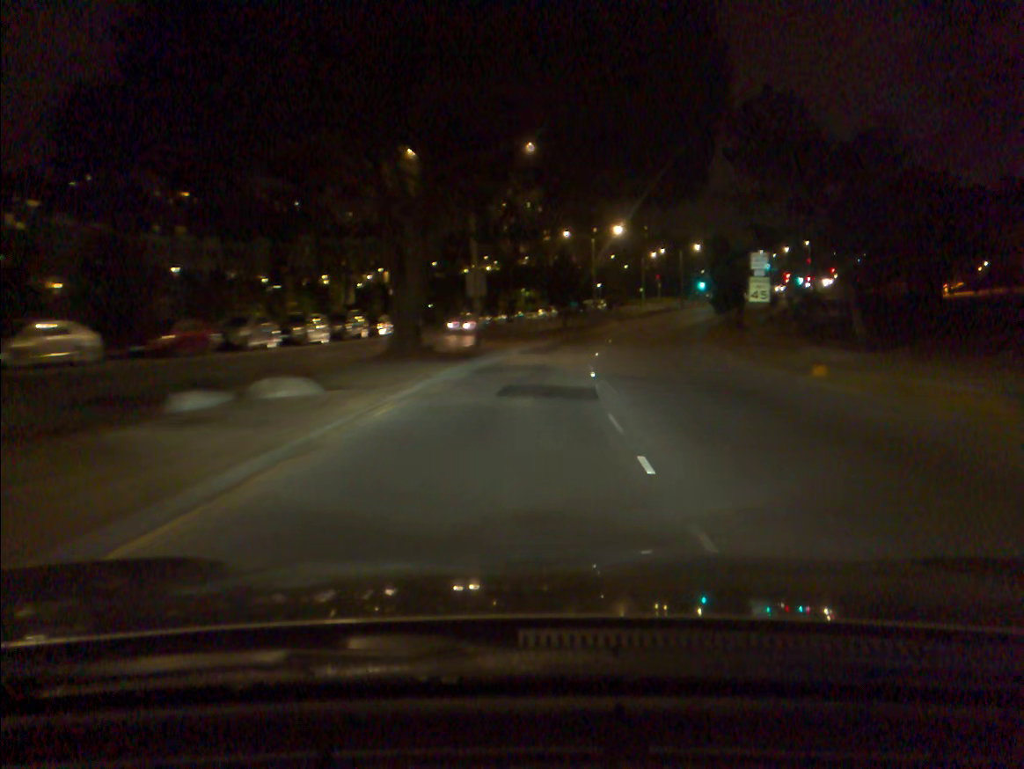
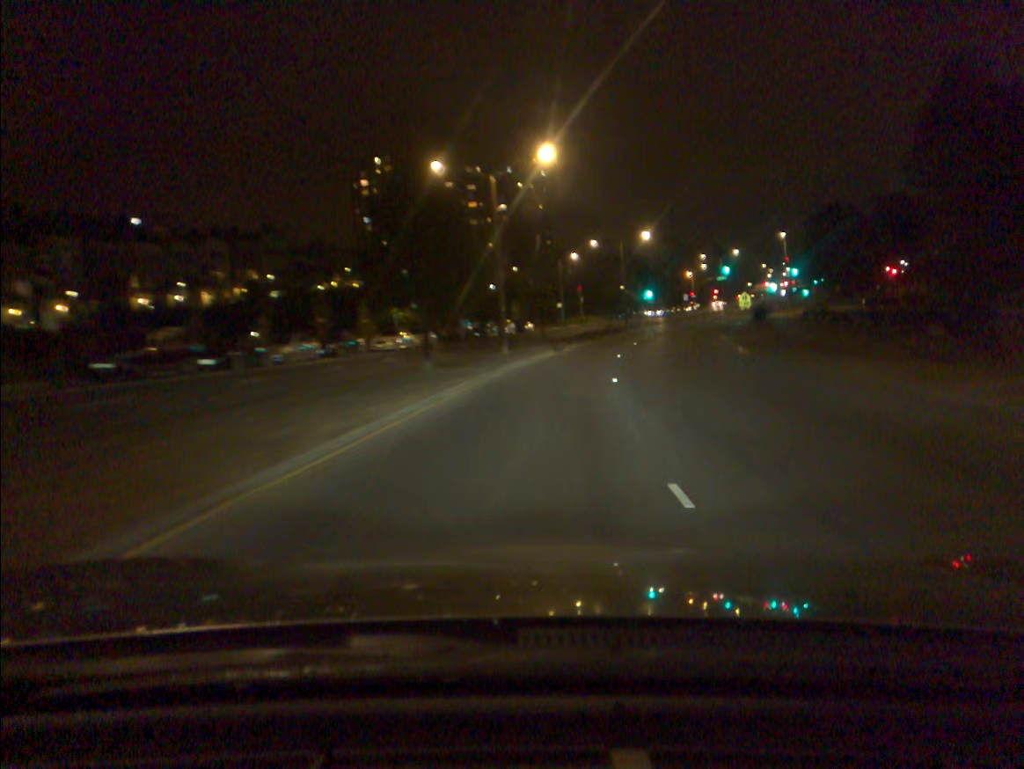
(+2.9, +44.4) m; +7°
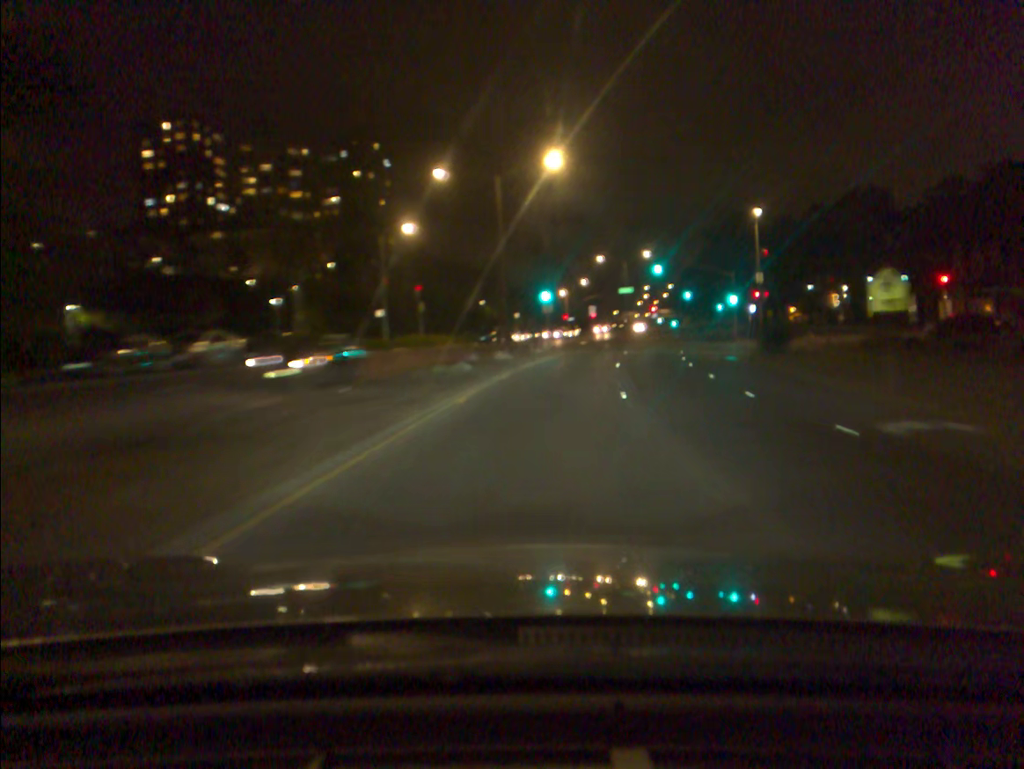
(+4.1, +46.1) m; +11°
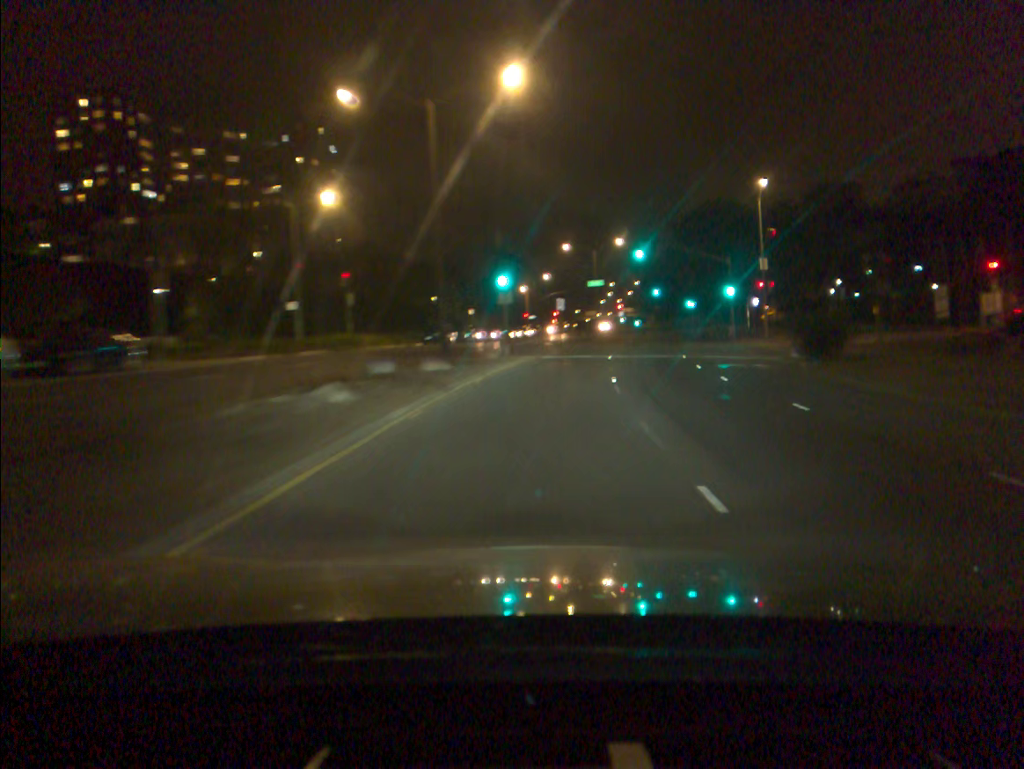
(+0.3, +11.9) m; +3°
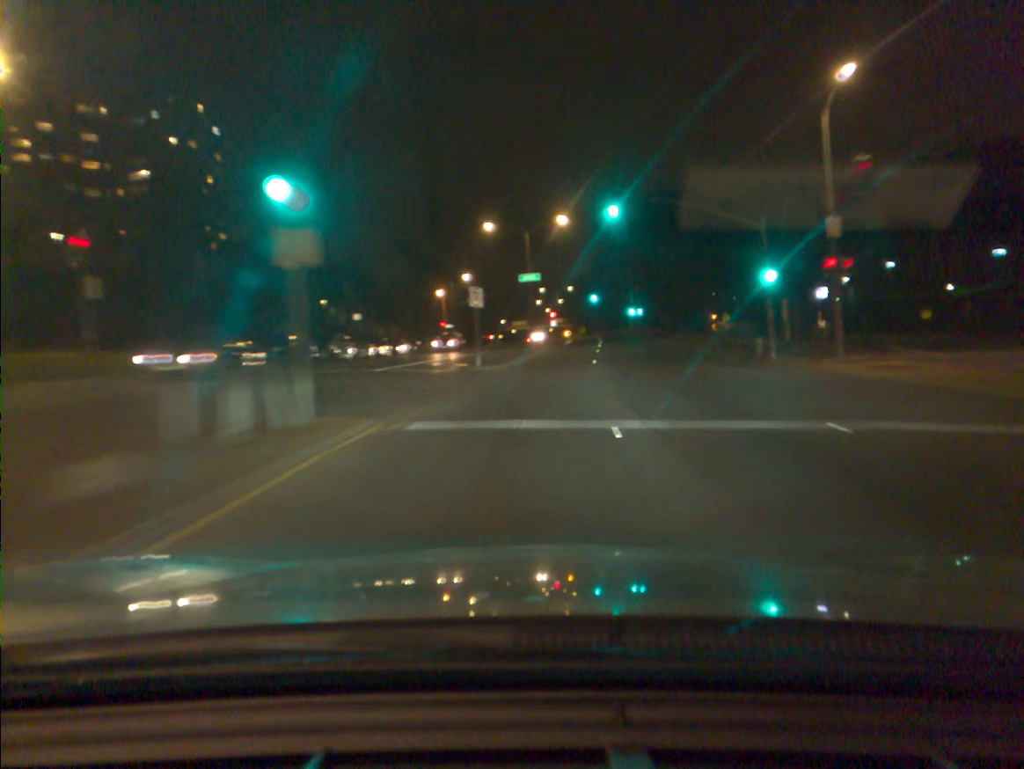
(+1.2, +23.8) m; +5°
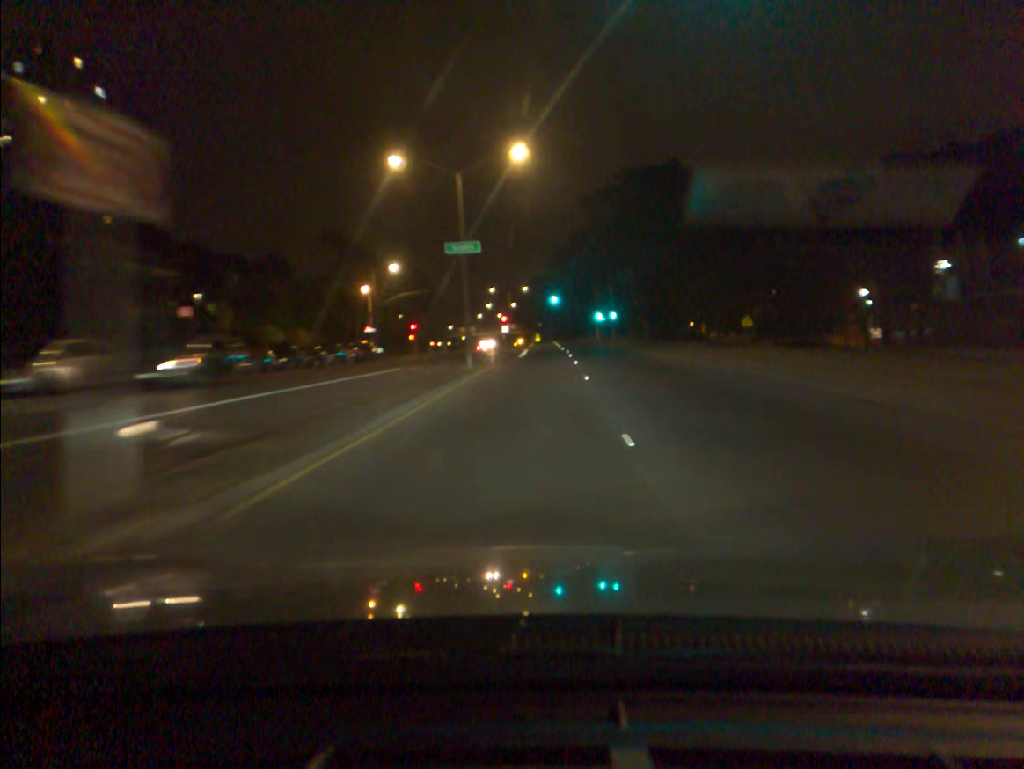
(+0.8, +23.6) m; +4°
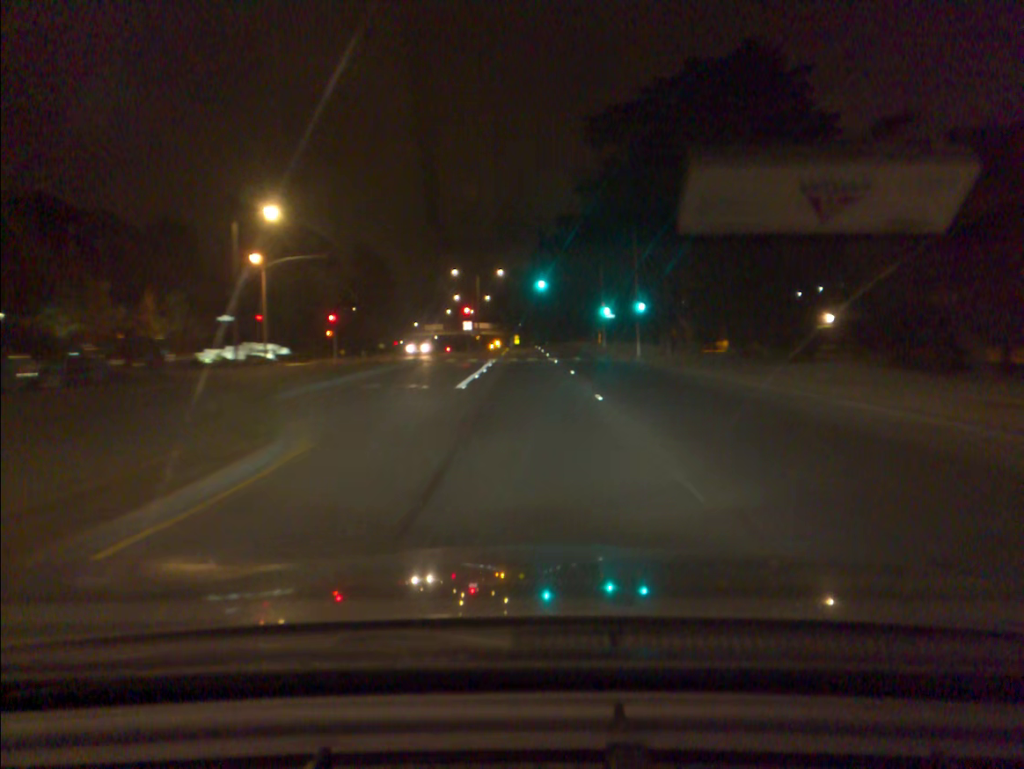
(+0.6, +35.3) m; +1°
